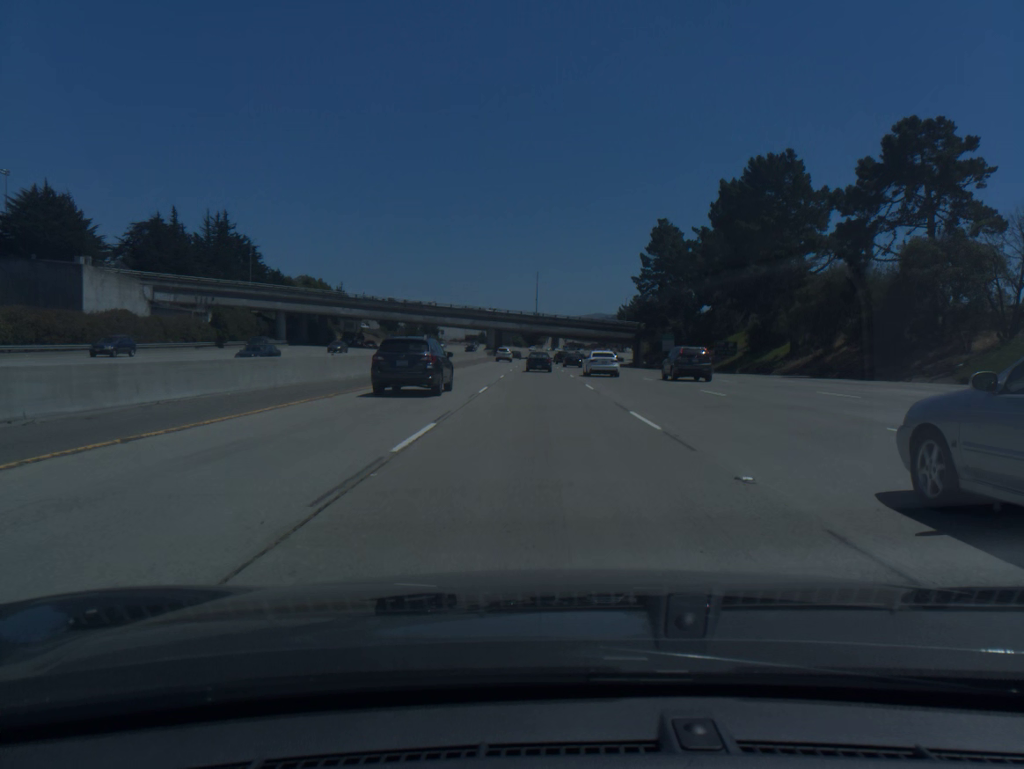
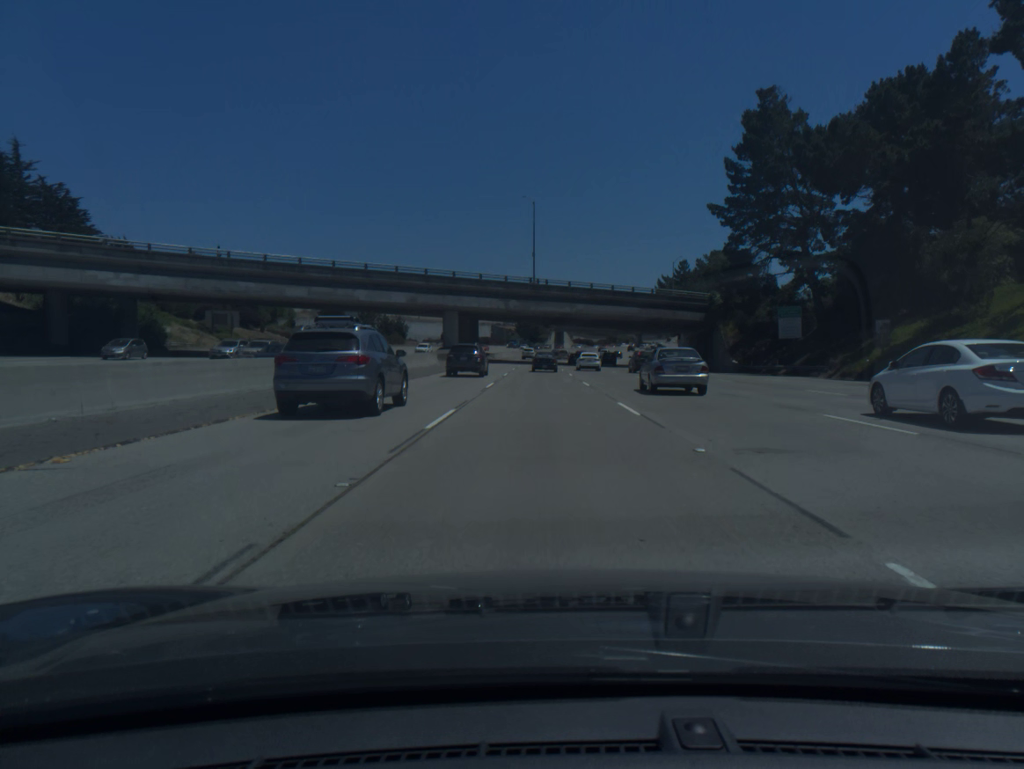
(-0.4, +70.1) m; 0°
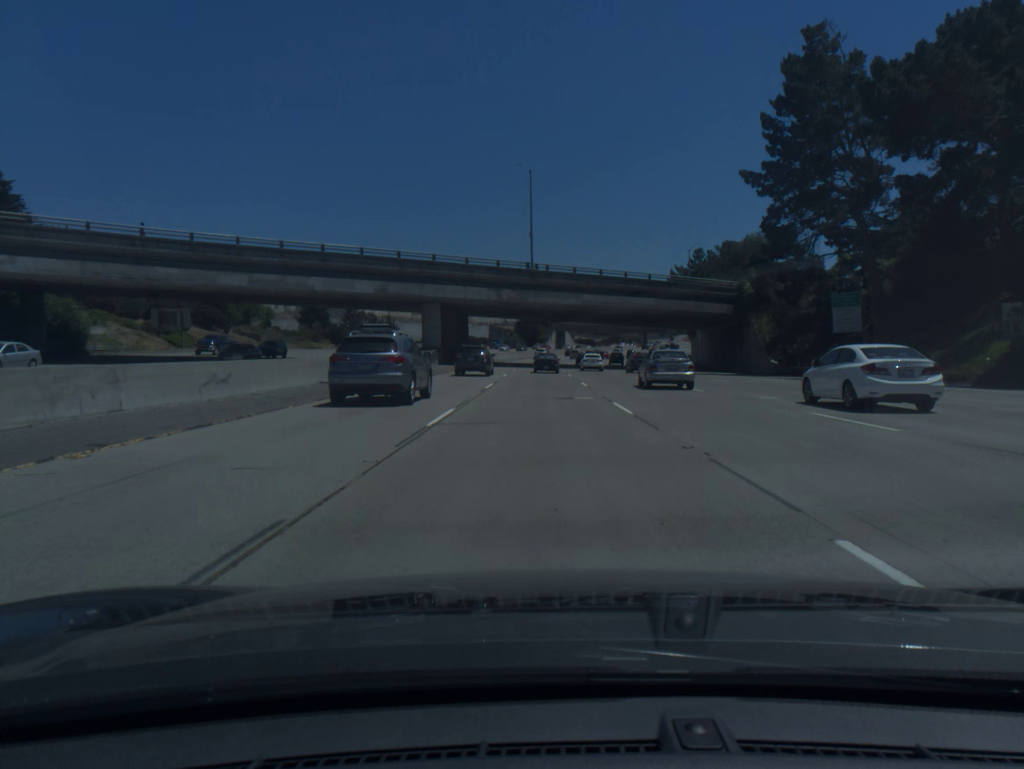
(0.0, +14.1) m; 0°
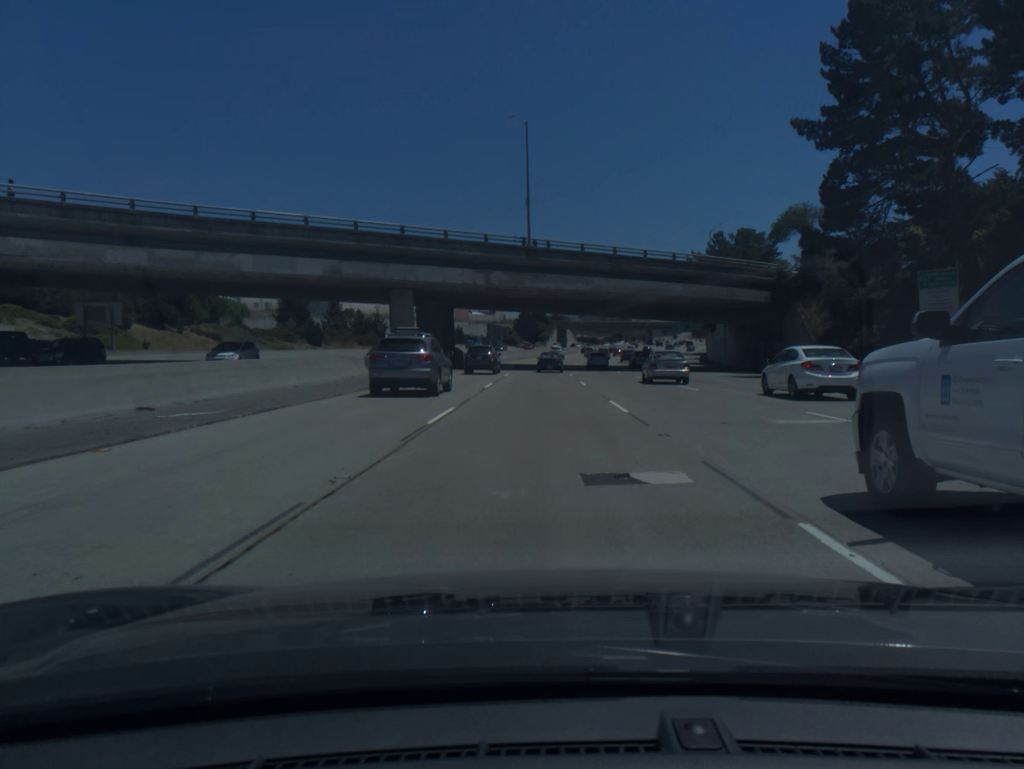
(0.0, +14.1) m; 0°
